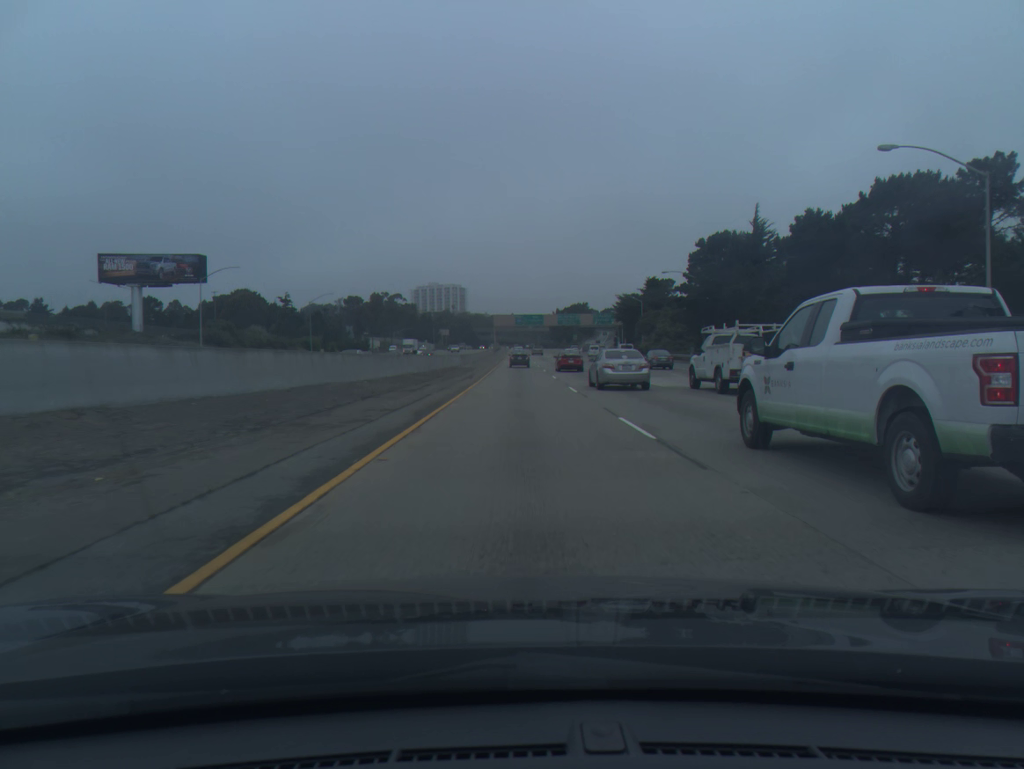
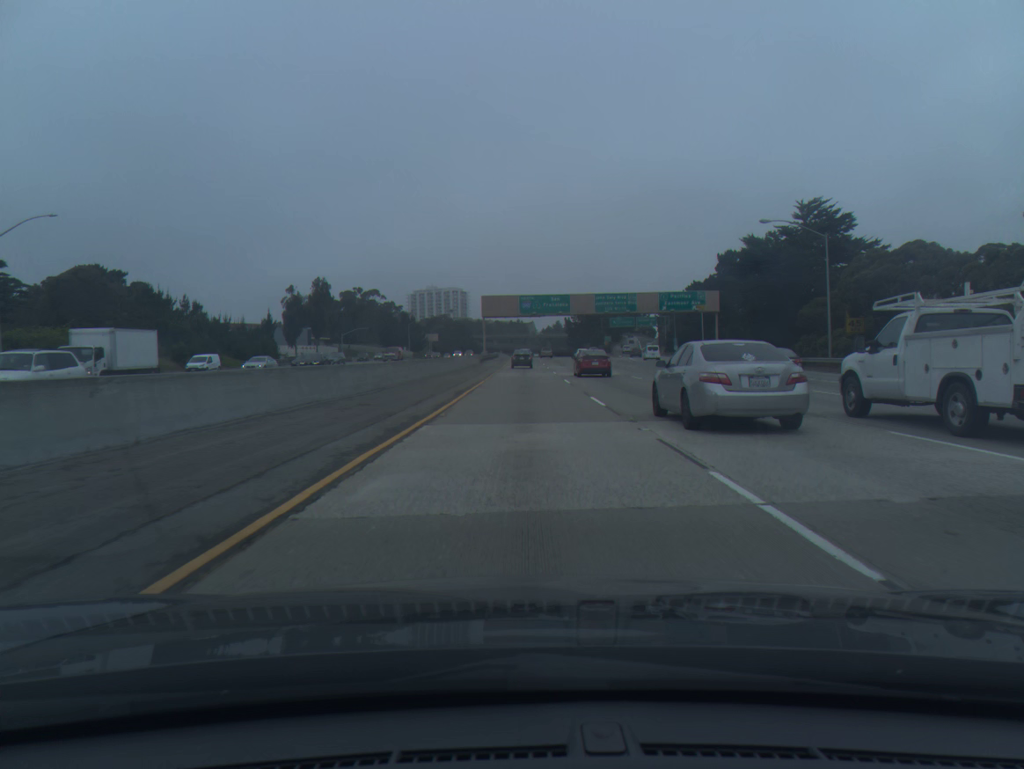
(-0.1, +80.5) m; -1°
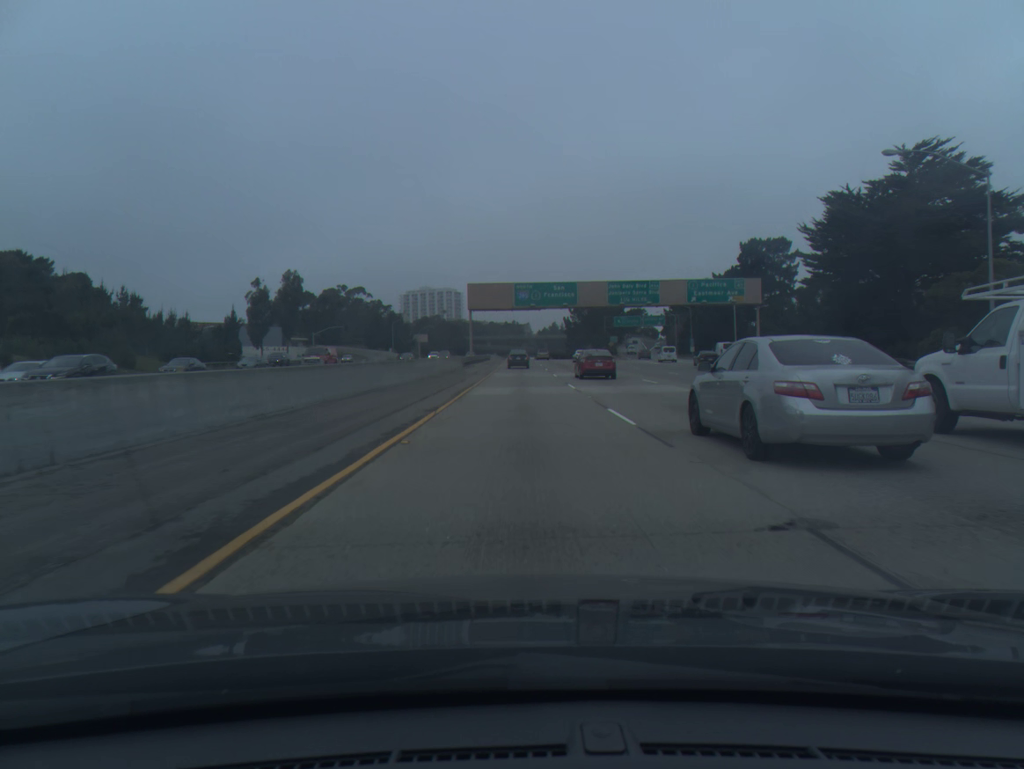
(+0.1, +19.8) m; 0°
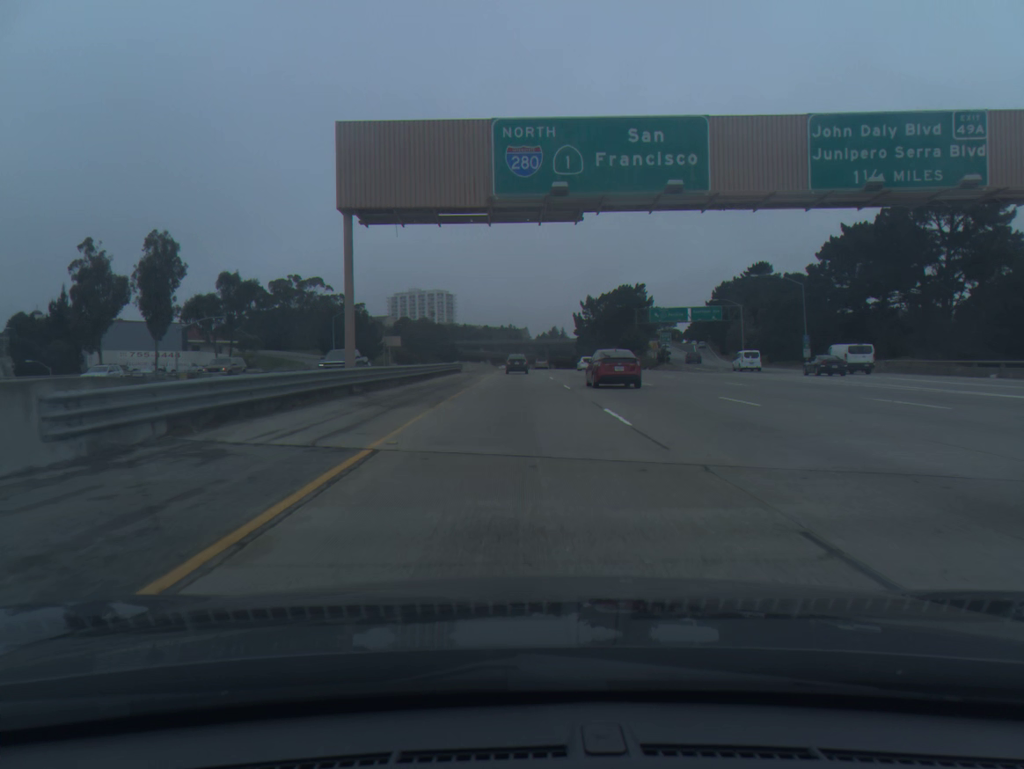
(+0.1, +58.5) m; 0°
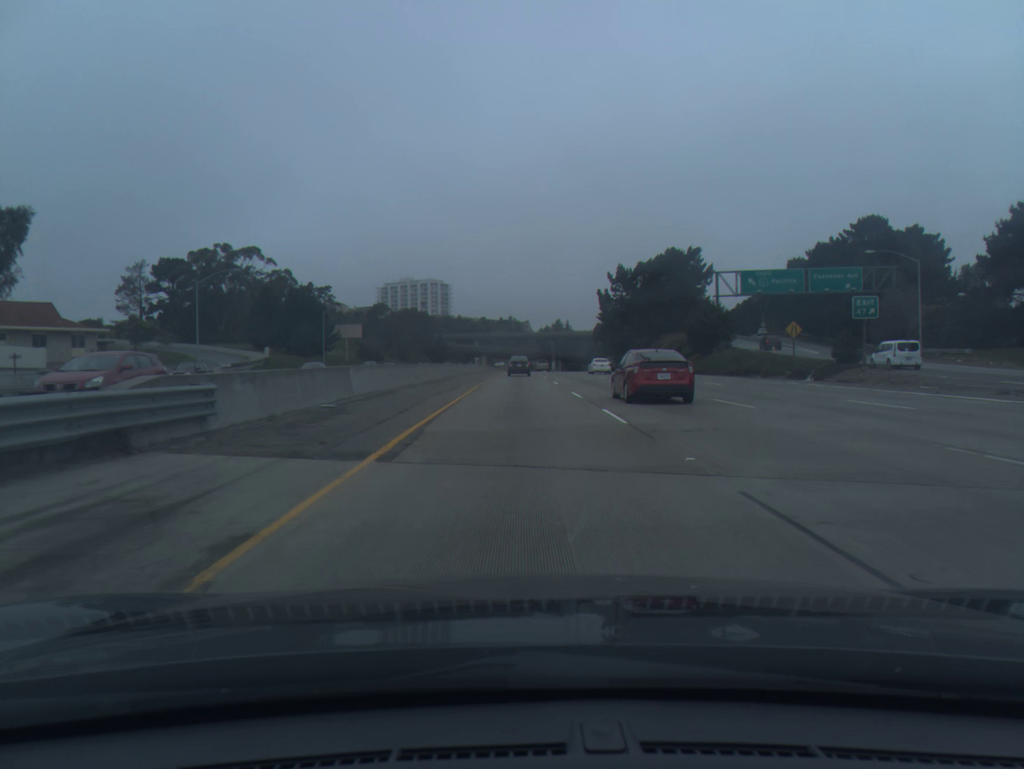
(-0.2, +57.3) m; 0°
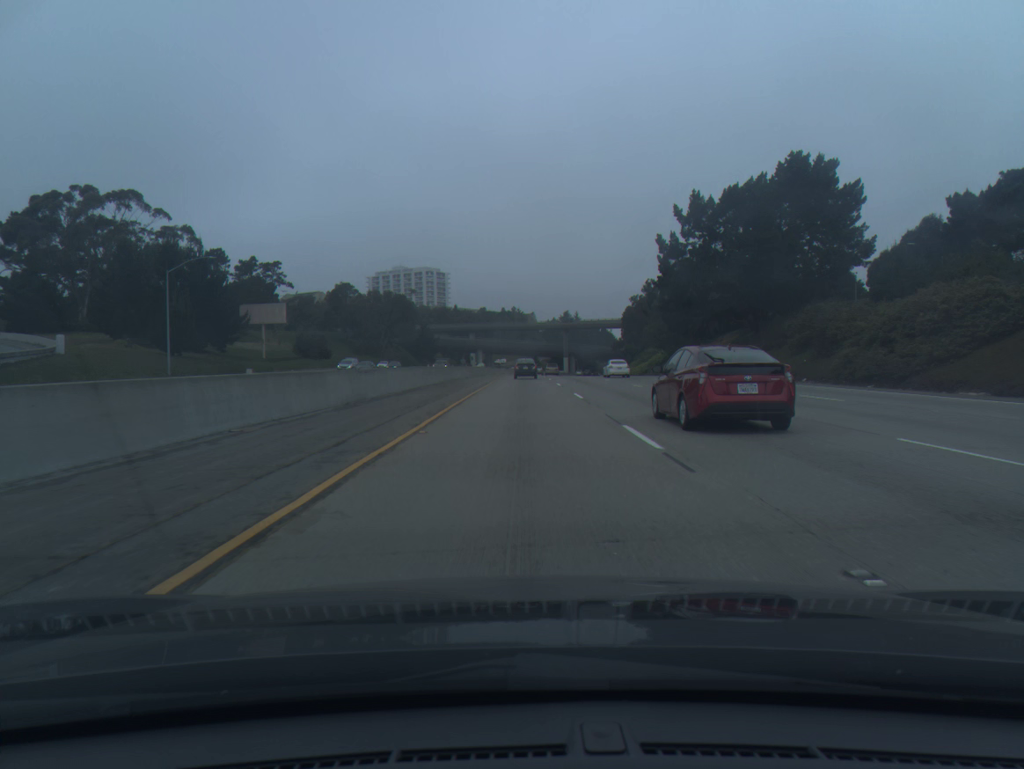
(0.0, +56.6) m; 0°
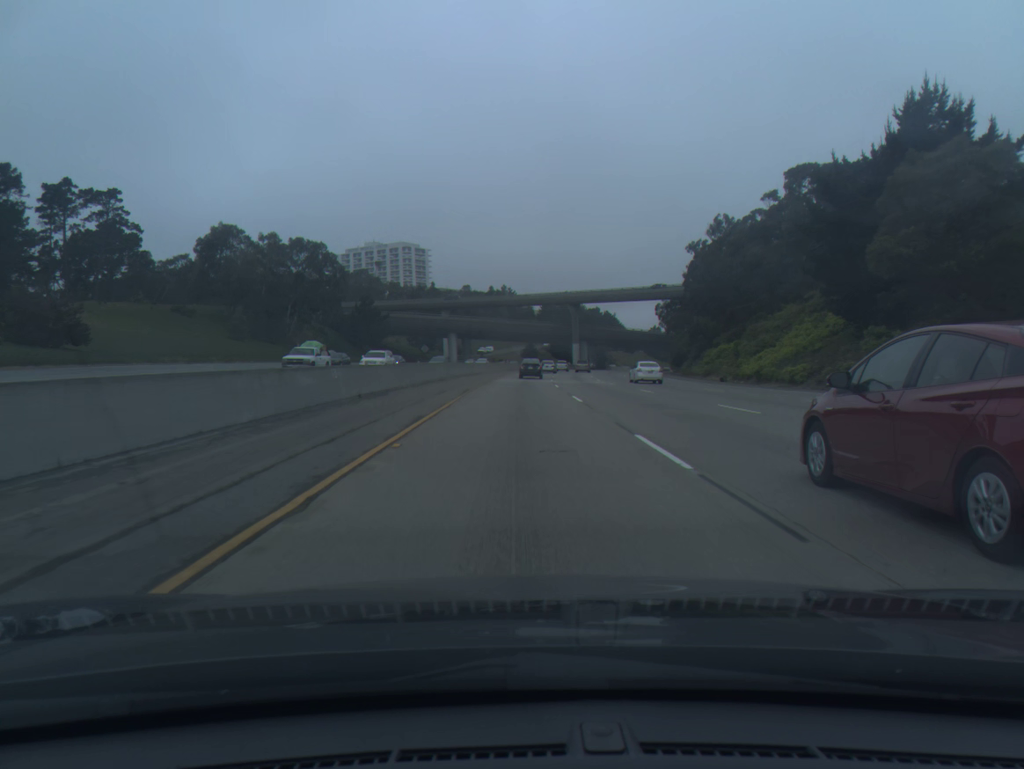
(+0.3, +75.0) m; +1°
